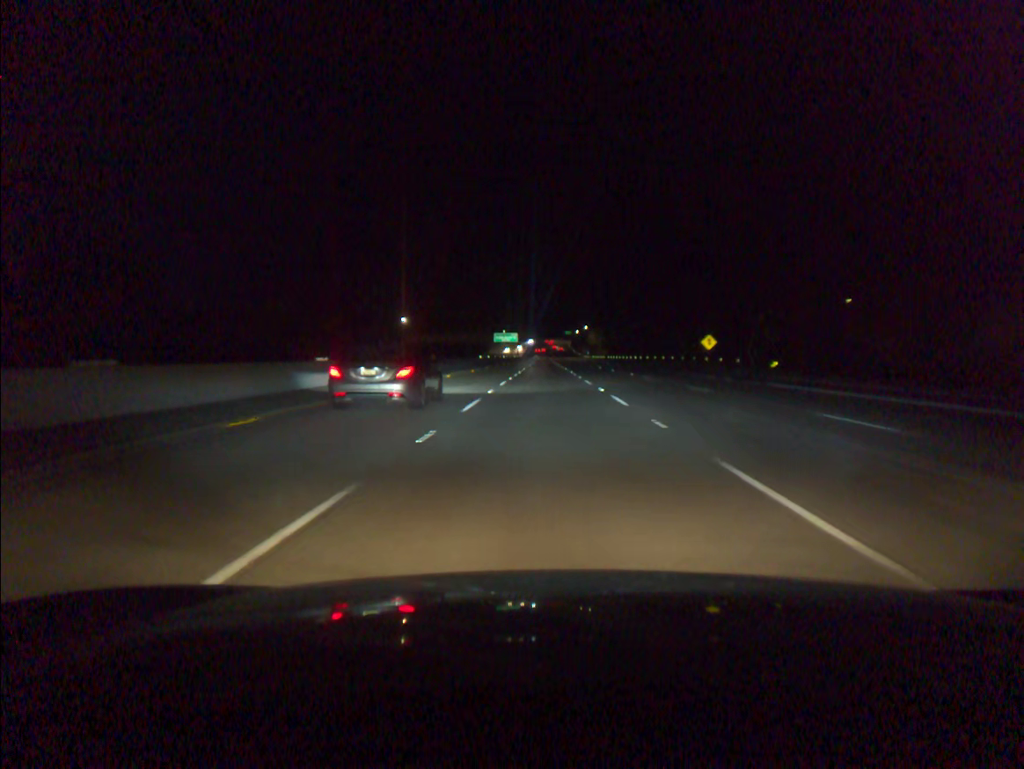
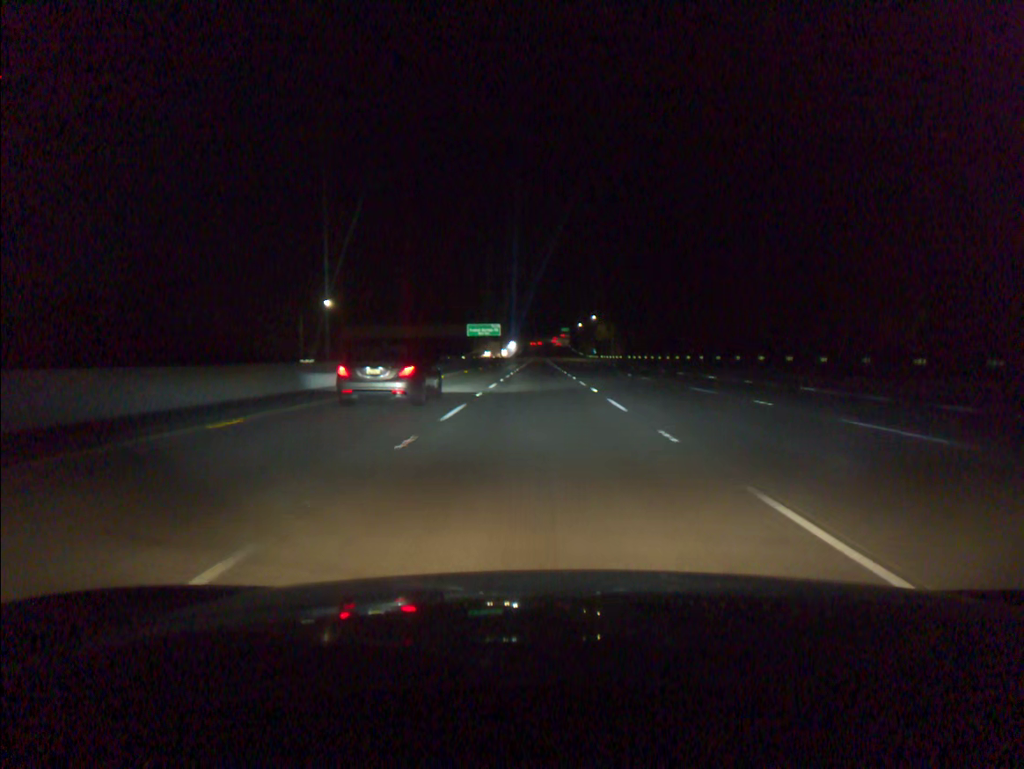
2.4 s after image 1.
(+0.4, +73.3) m; 0°
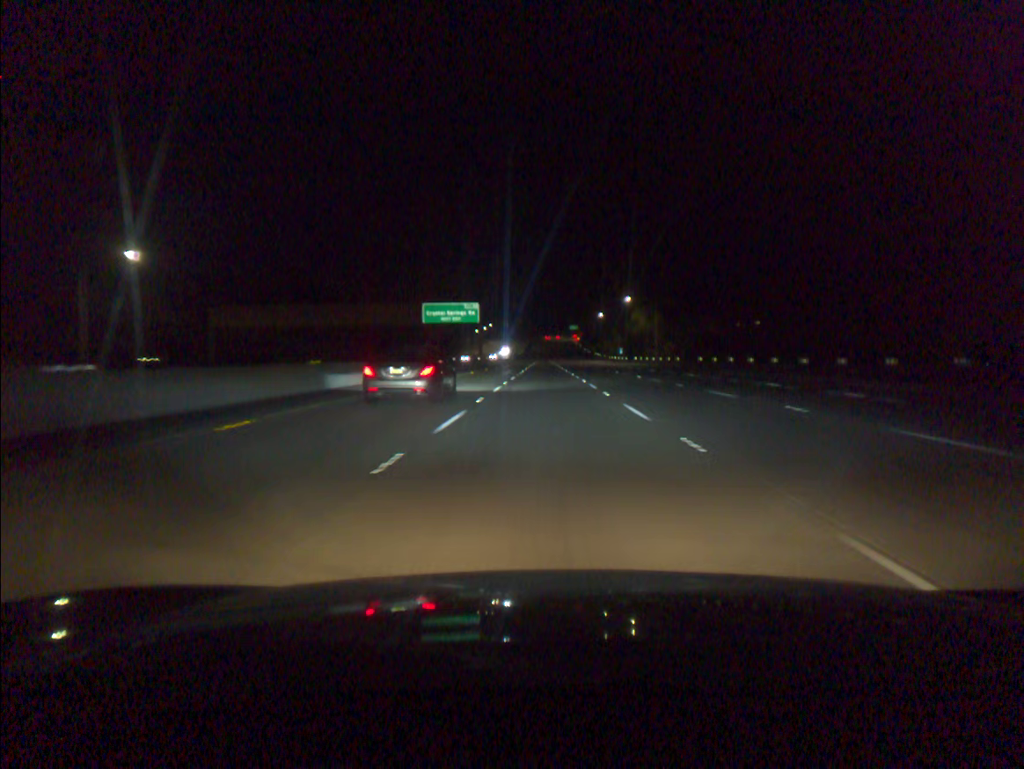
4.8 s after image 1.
(-0.3, +73.2) m; 0°
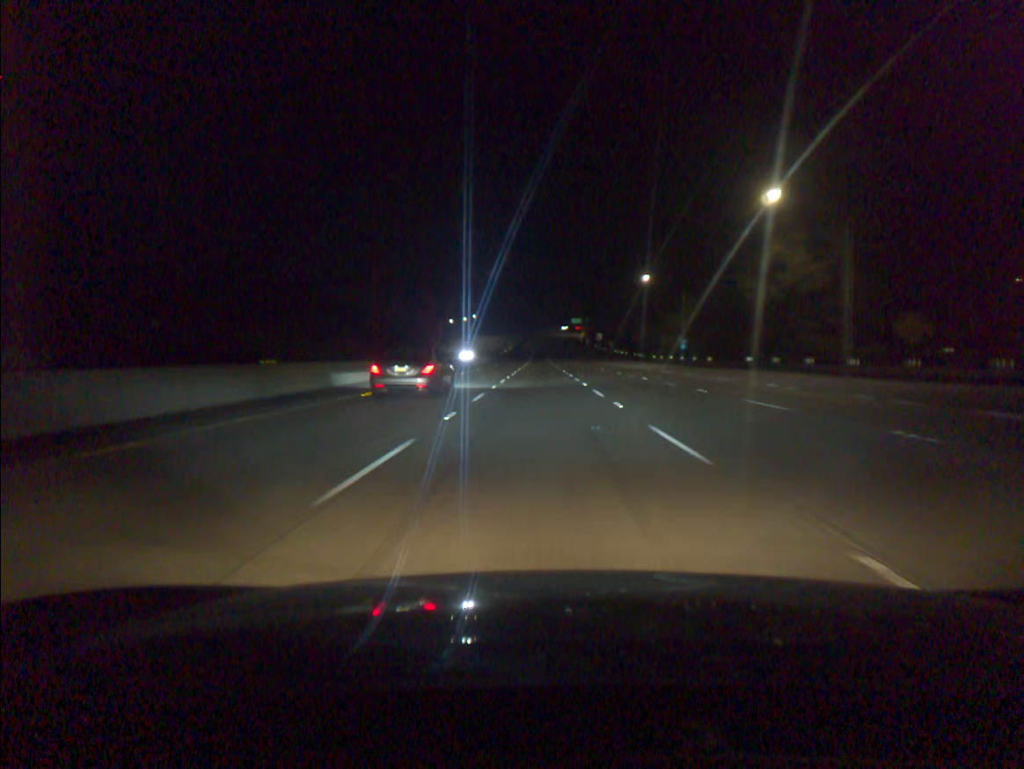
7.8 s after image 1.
(+0.4, +91.4) m; 0°
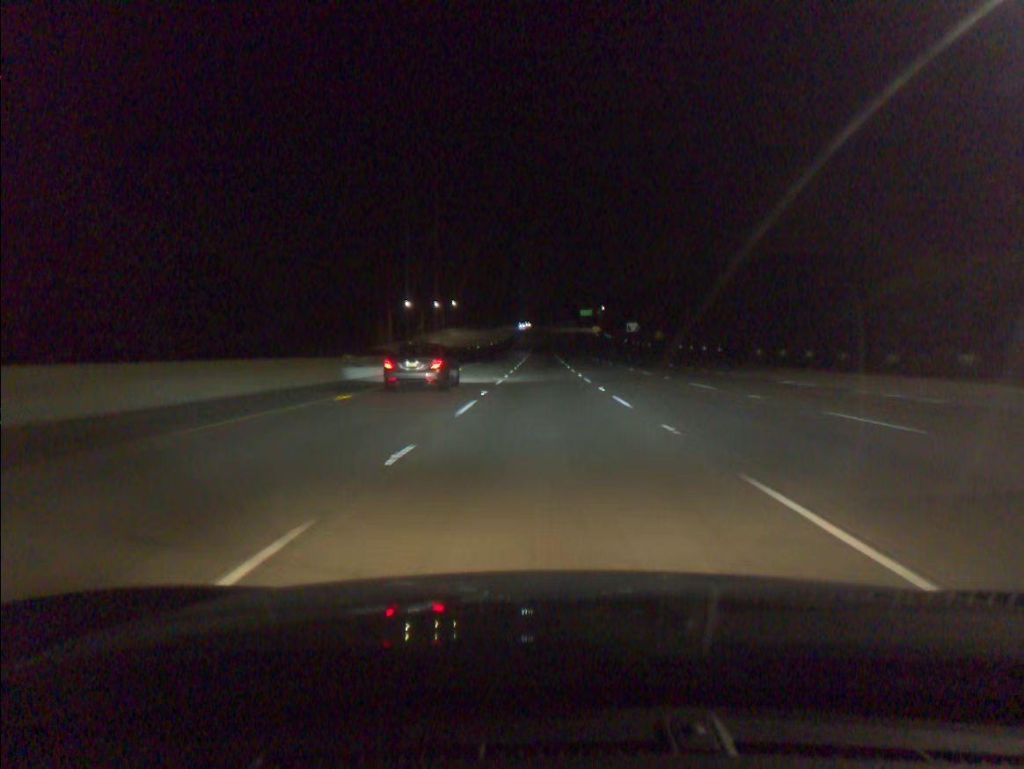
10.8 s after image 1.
(-0.3, +91.4) m; 0°
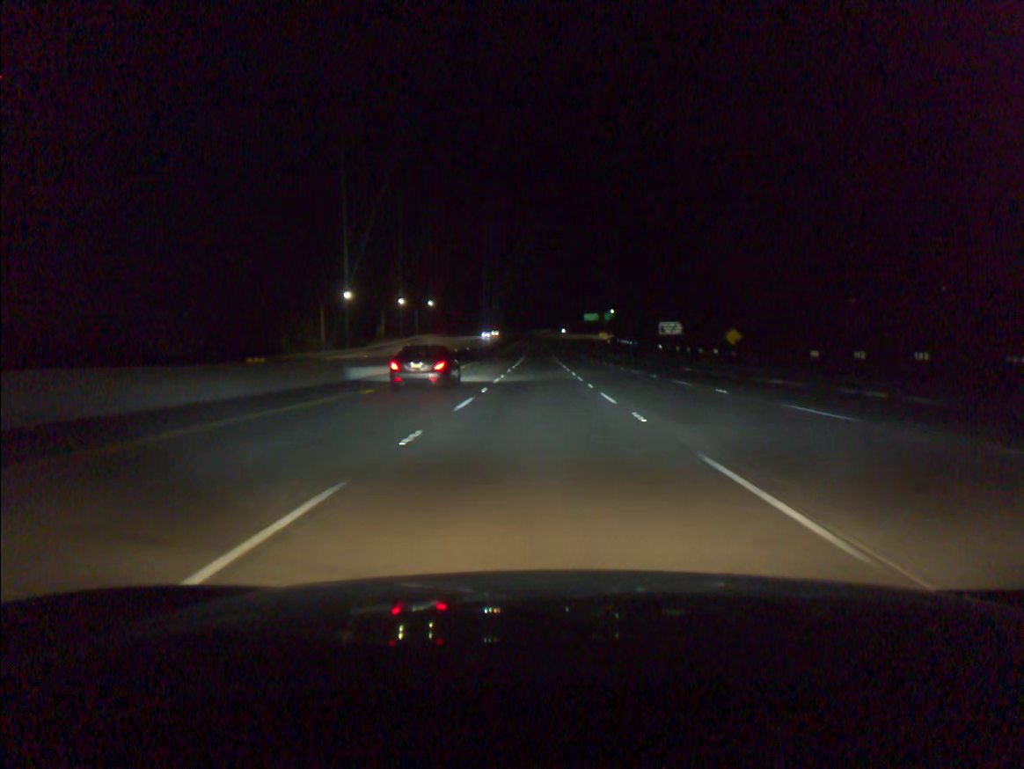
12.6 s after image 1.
(+0.1, +54.8) m; 0°
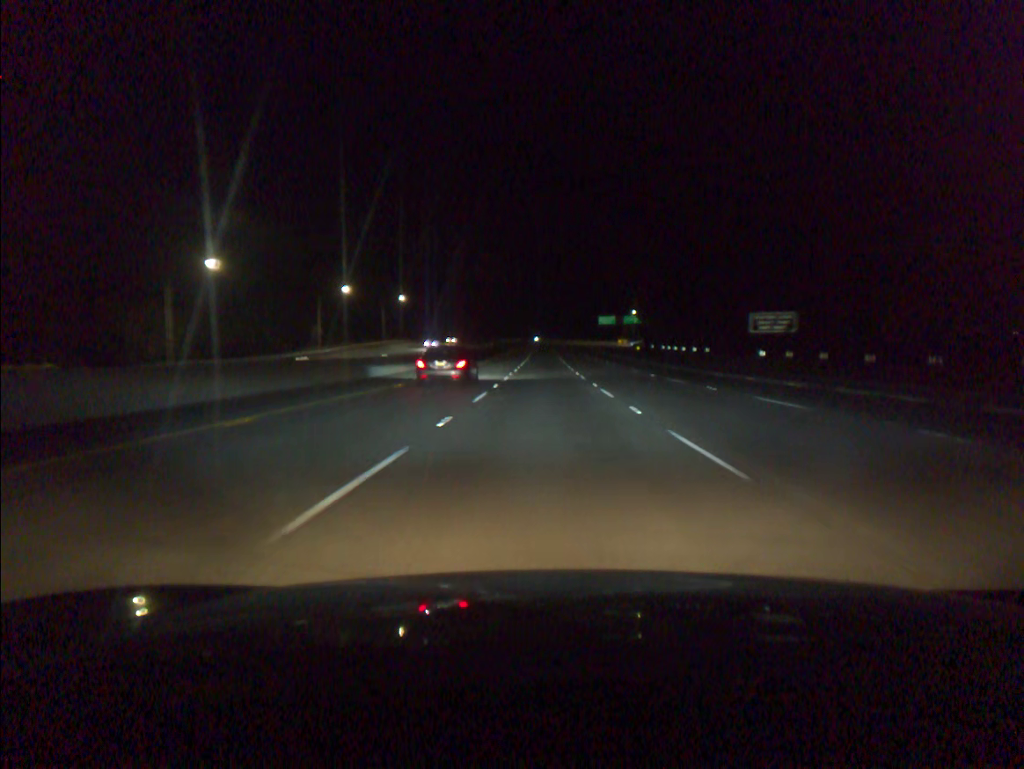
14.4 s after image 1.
(-0.2, +54.5) m; 0°
